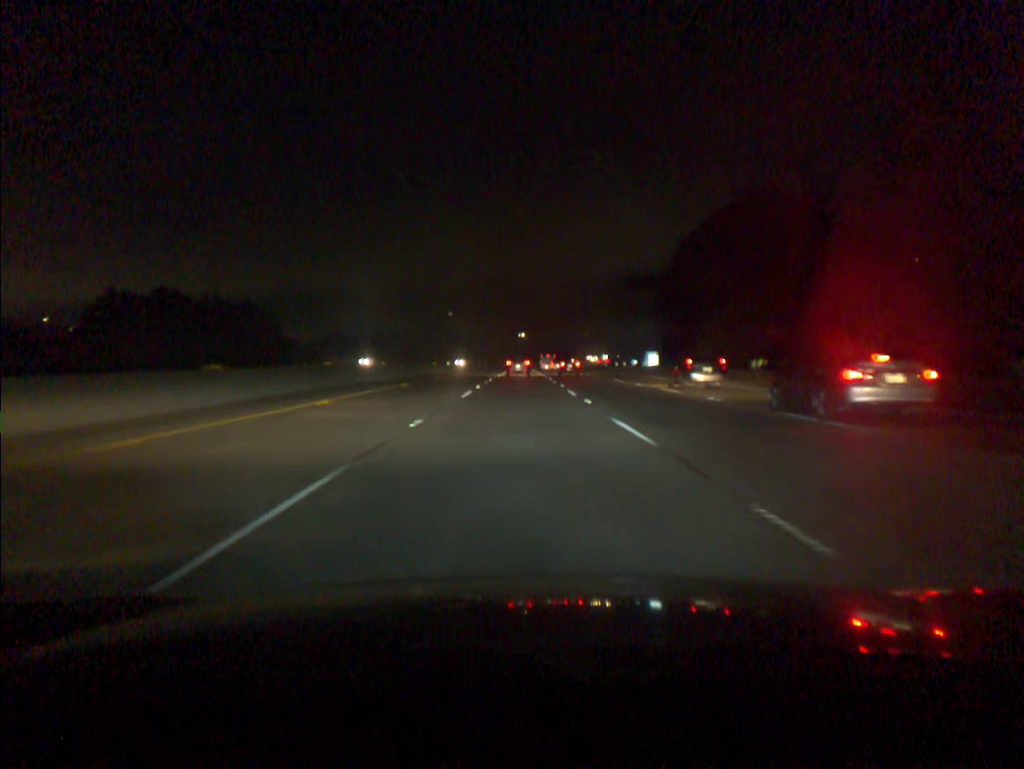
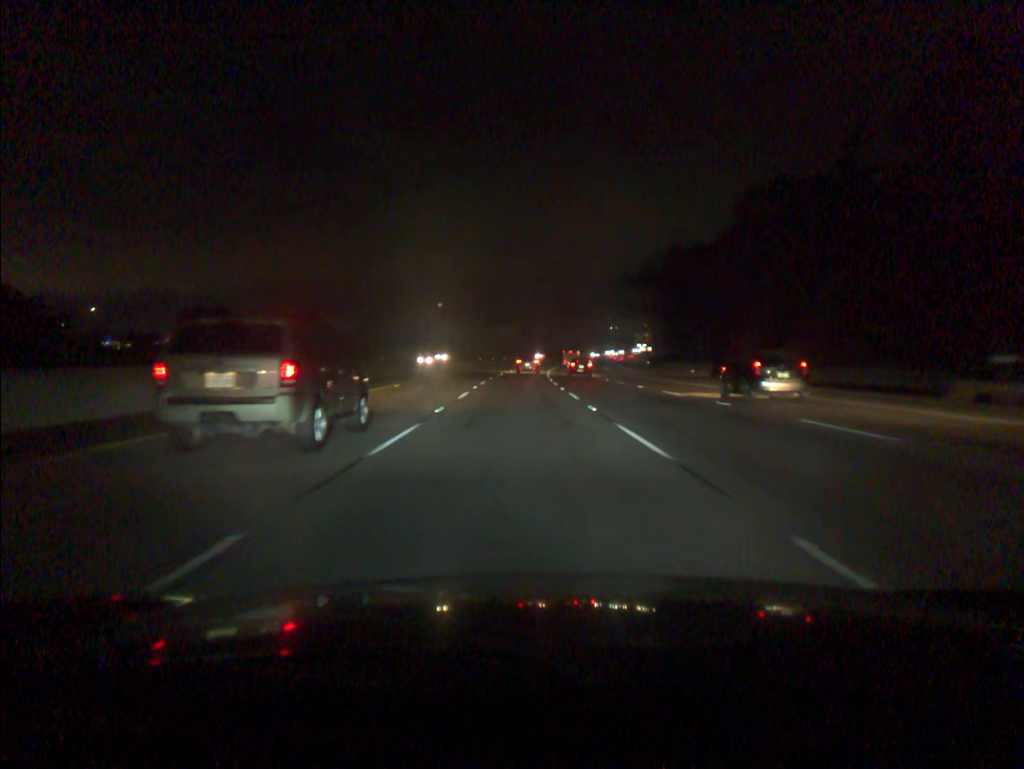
(+0.3, +88.6) m; 0°
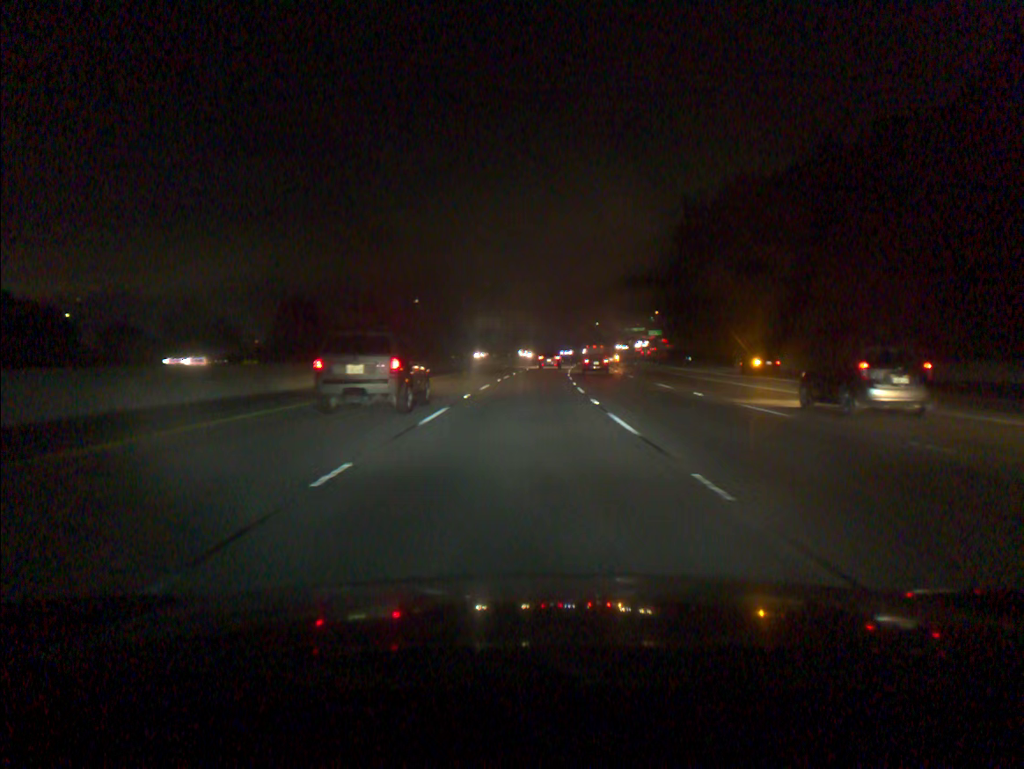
(+0.3, +53.9) m; +1°
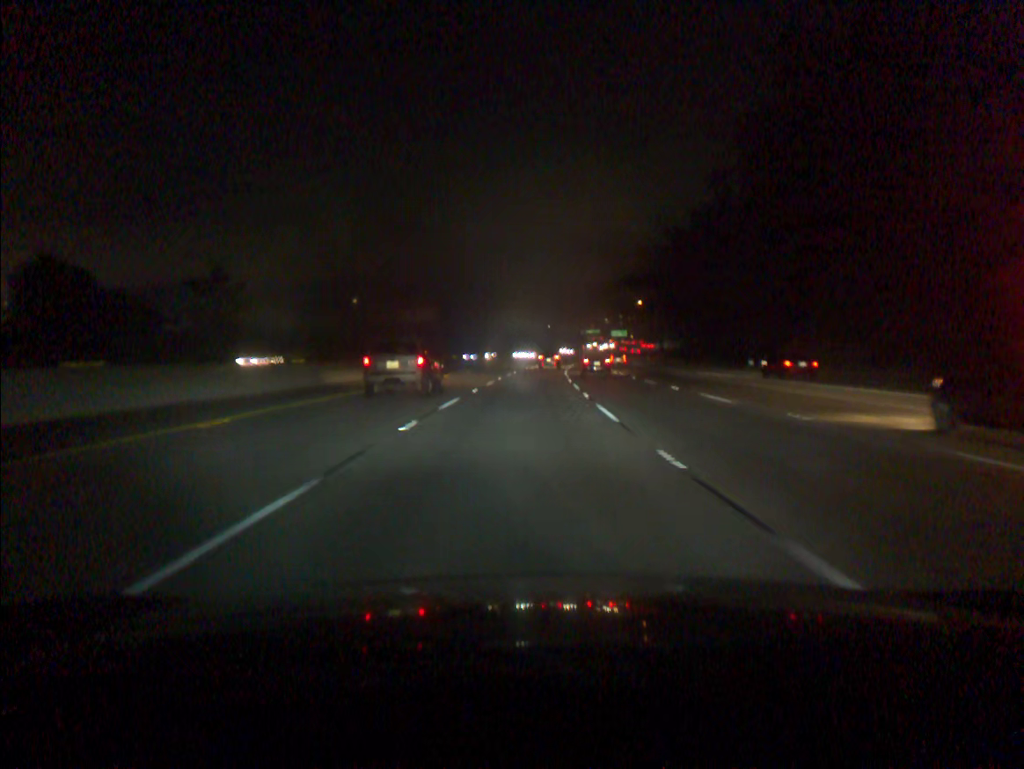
(+1.7, +54.5) m; +4°
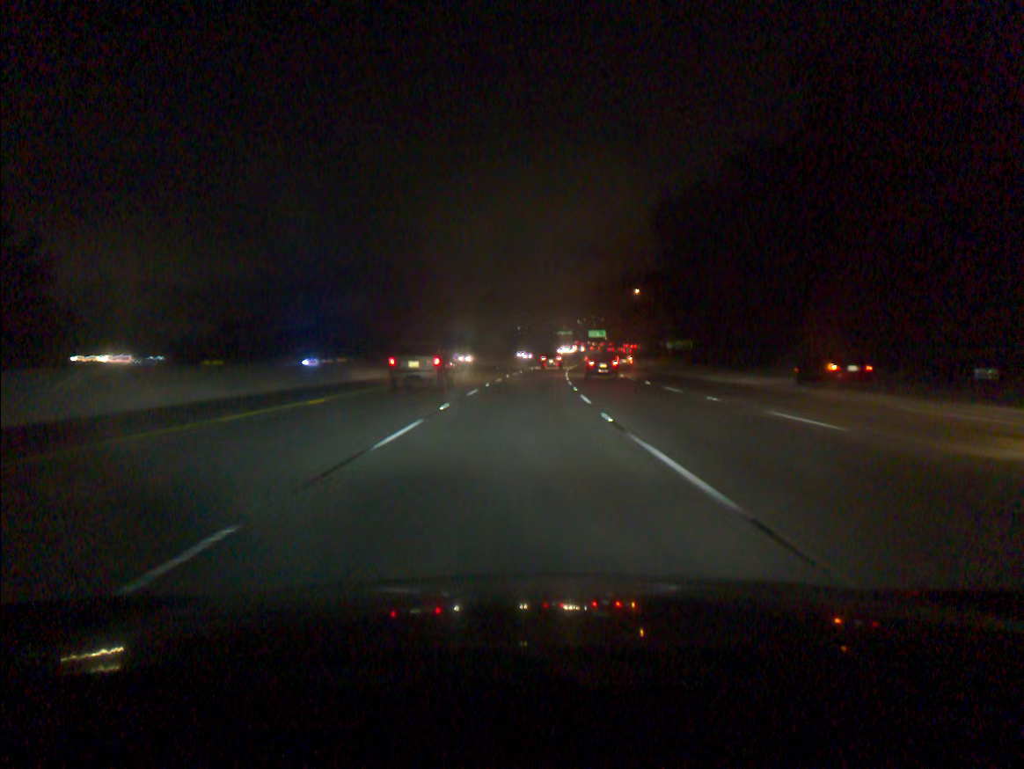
(+0.7, +36.7) m; +2°
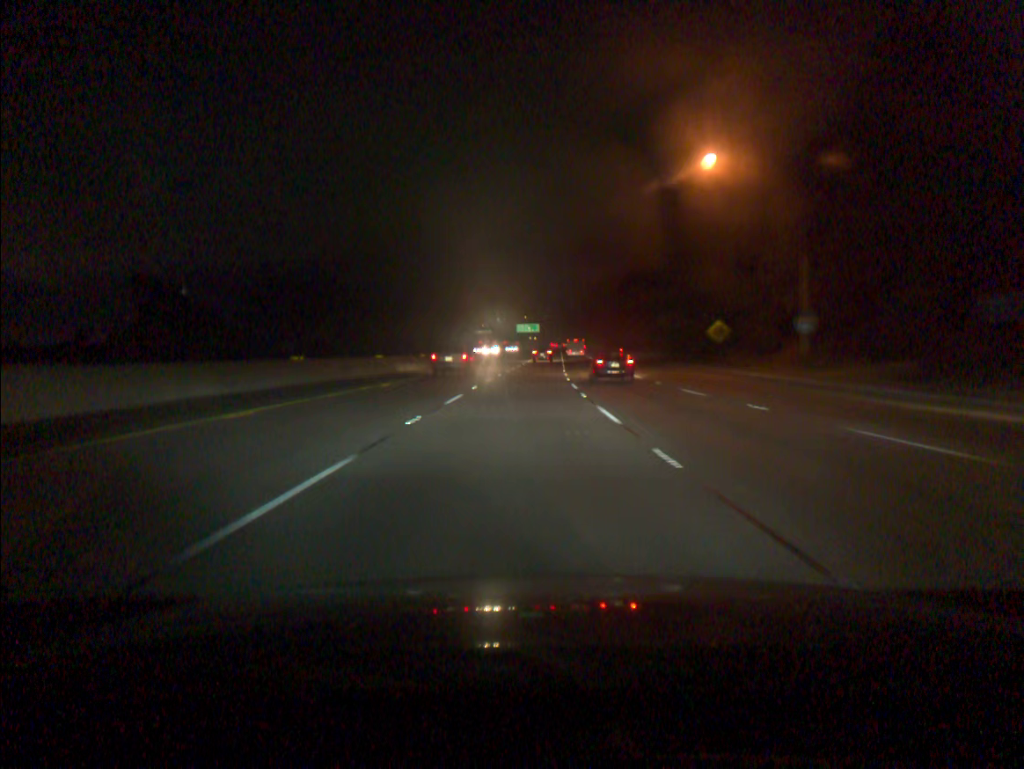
(+4.5, +92.2) m; +6°
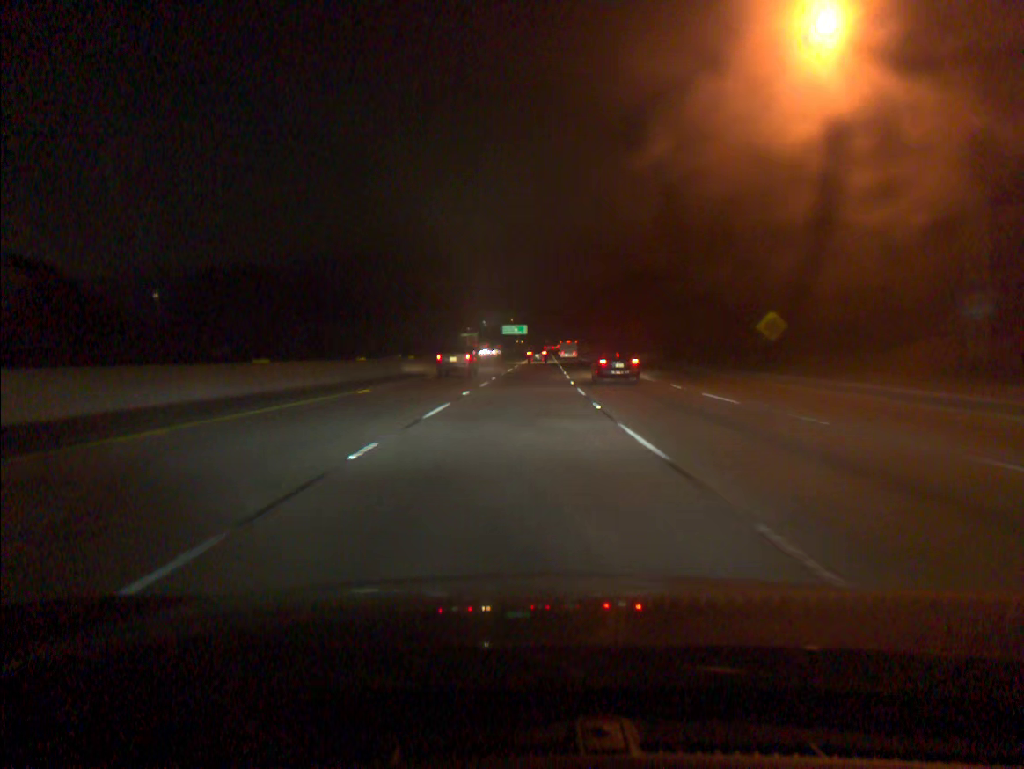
(+0.2, +18.5) m; +1°
